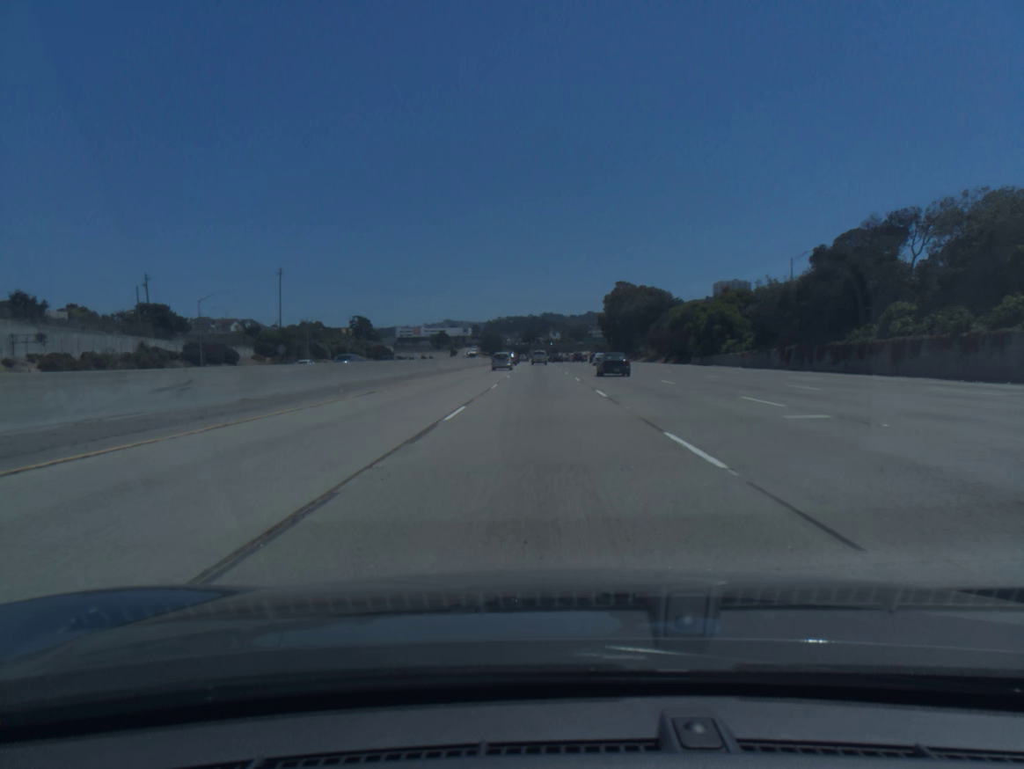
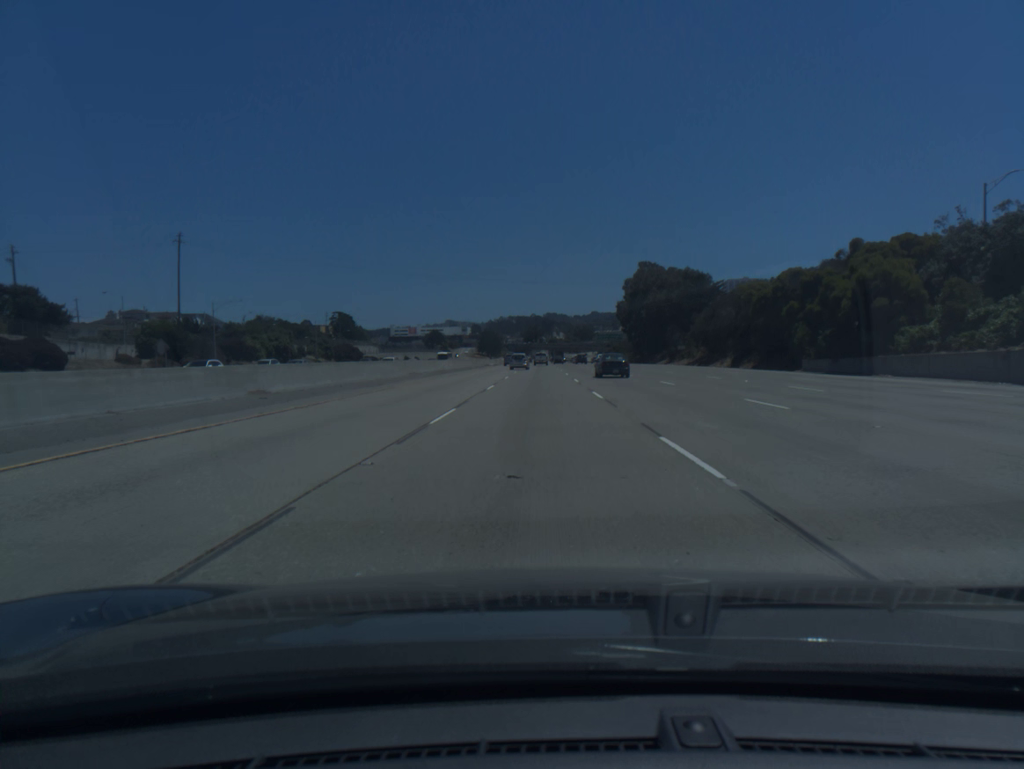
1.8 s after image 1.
(+0.1, +44.4) m; 0°
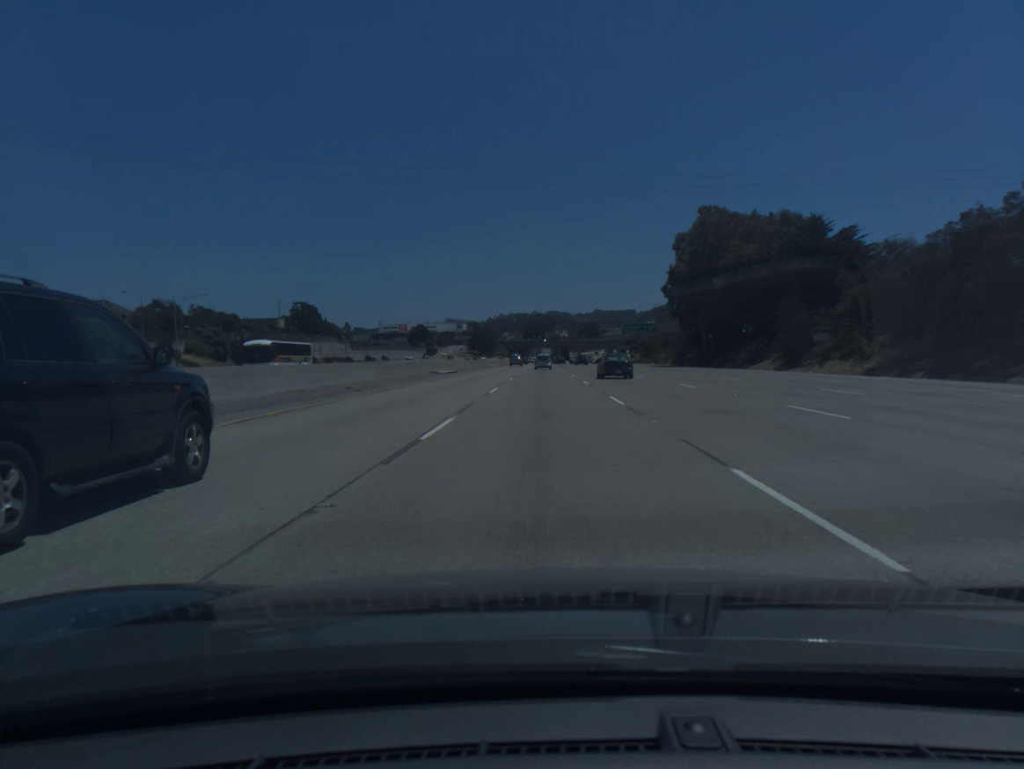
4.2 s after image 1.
(-0.3, +61.2) m; 0°
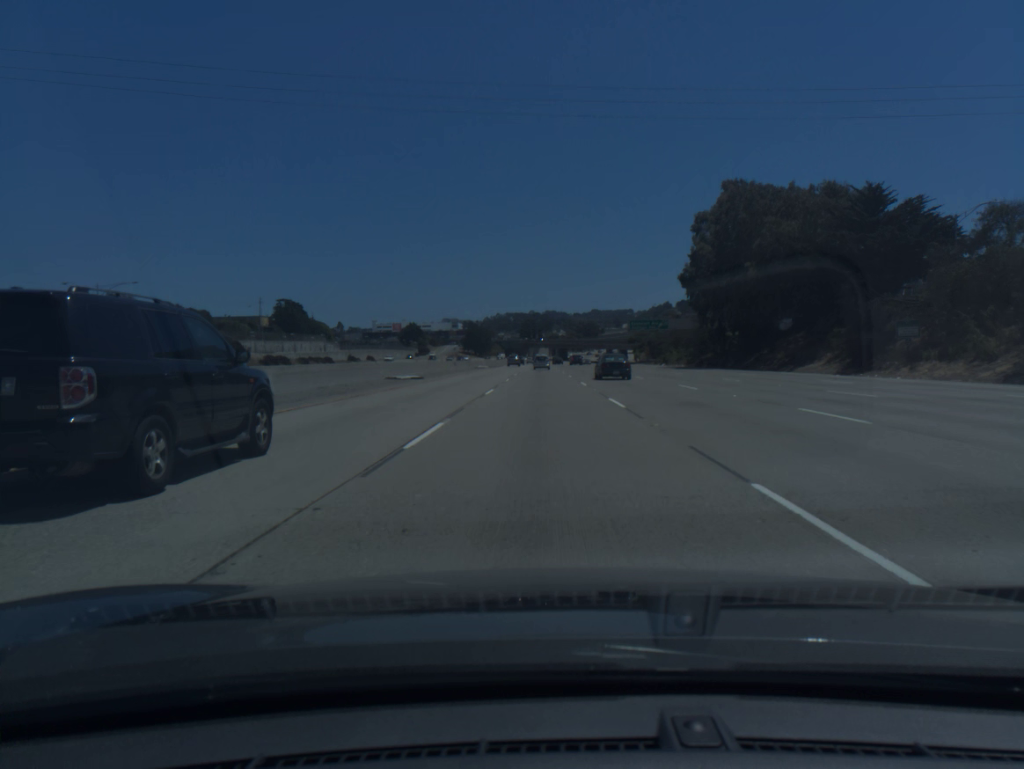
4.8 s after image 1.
(0.0, +15.7) m; 0°
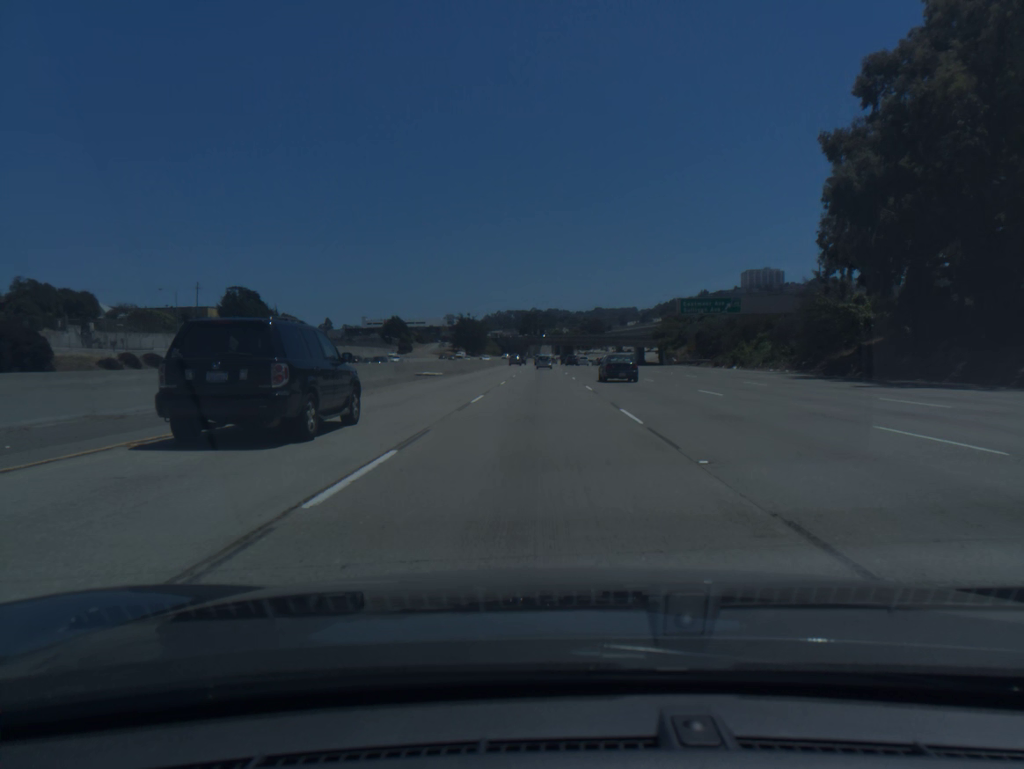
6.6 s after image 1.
(0.0, +47.9) m; 0°
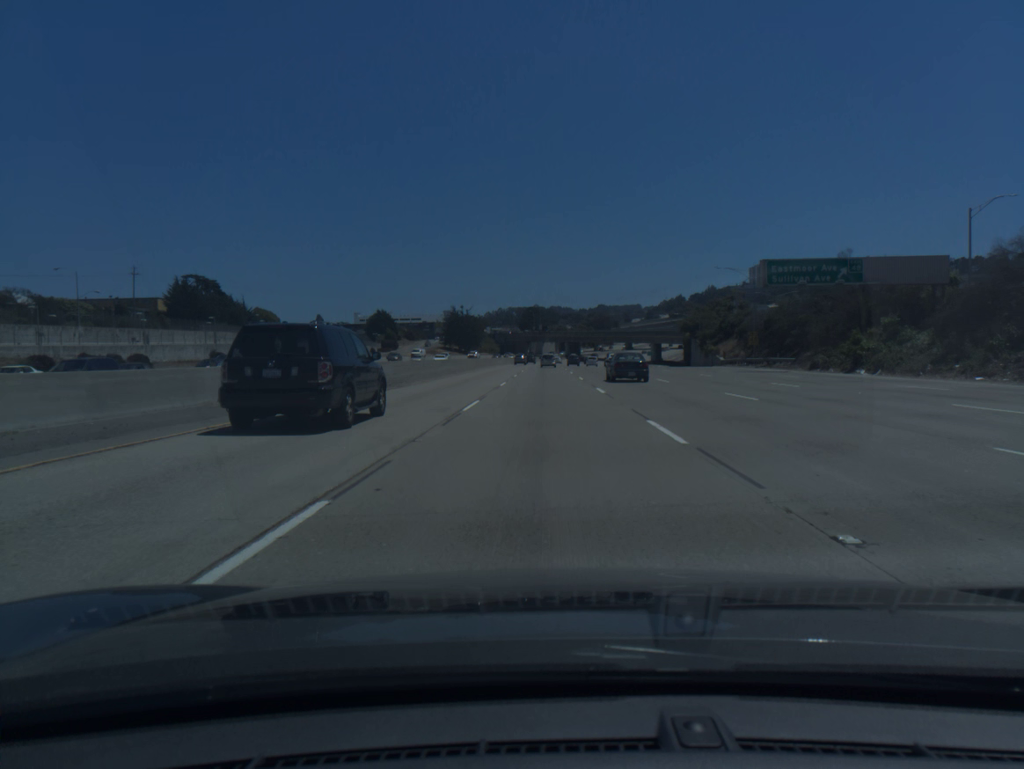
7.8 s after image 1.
(0.0, +32.7) m; 0°
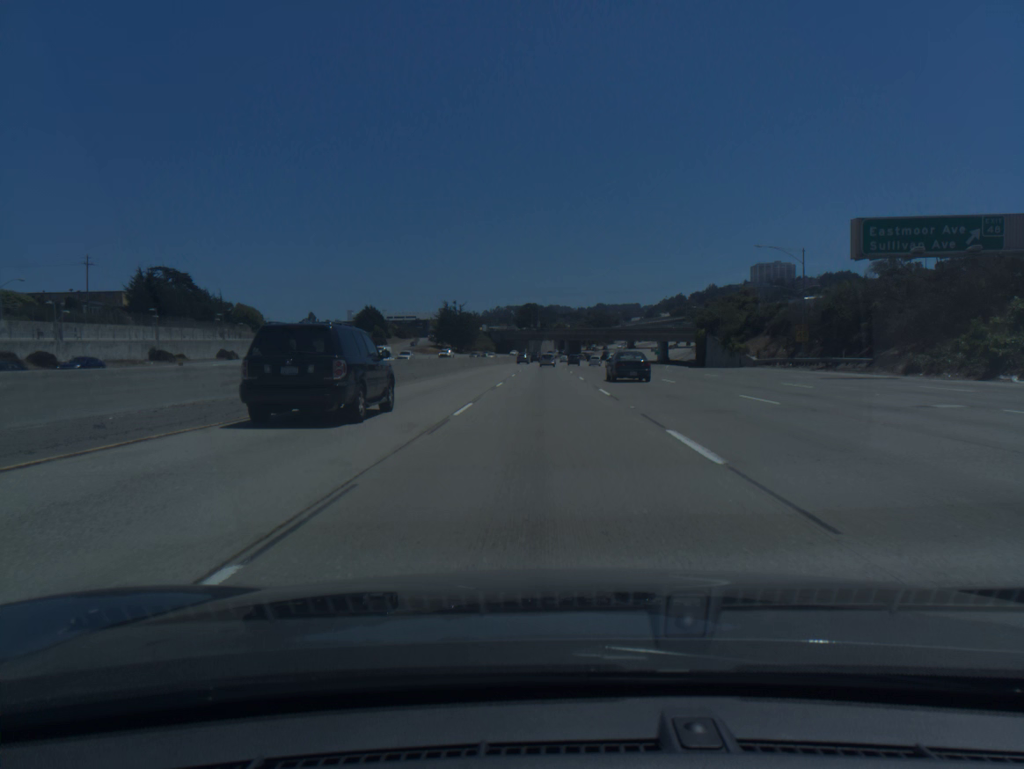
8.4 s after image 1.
(0.0, +16.6) m; 0°
